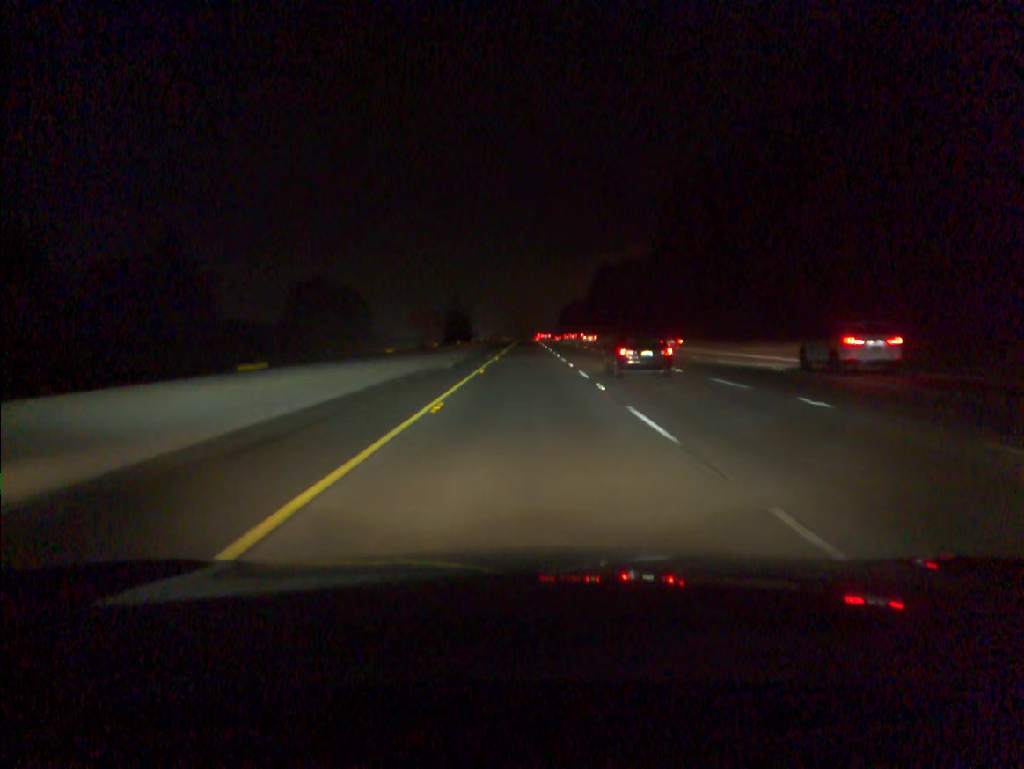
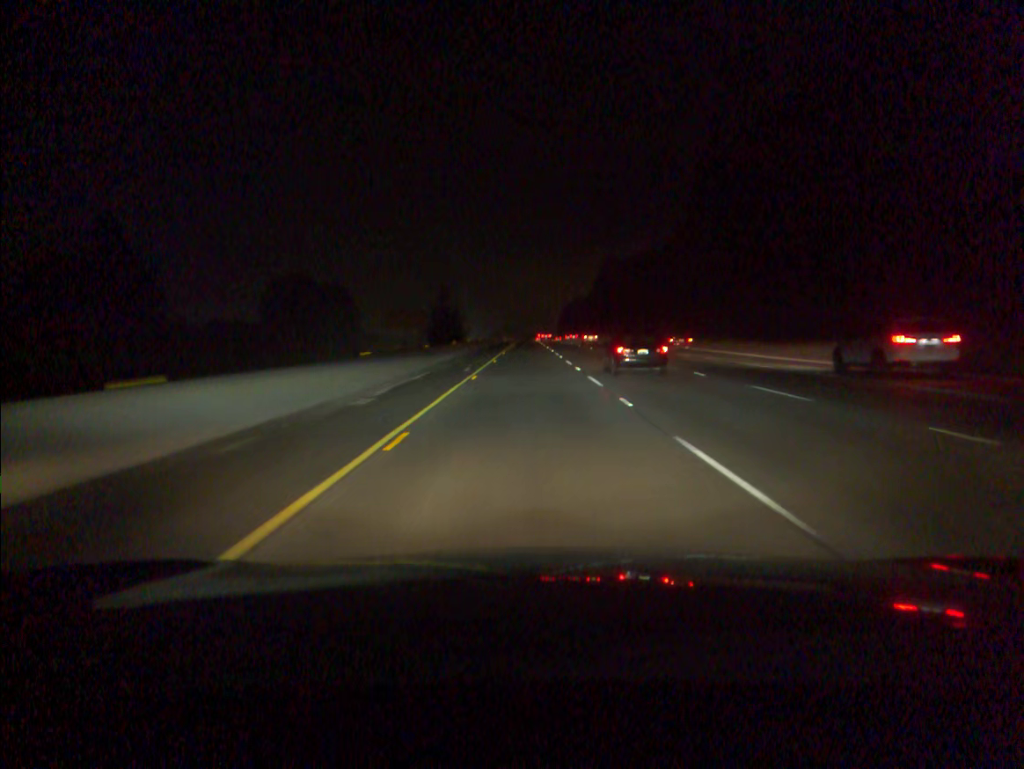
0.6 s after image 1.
(0.0, +19.0) m; 0°
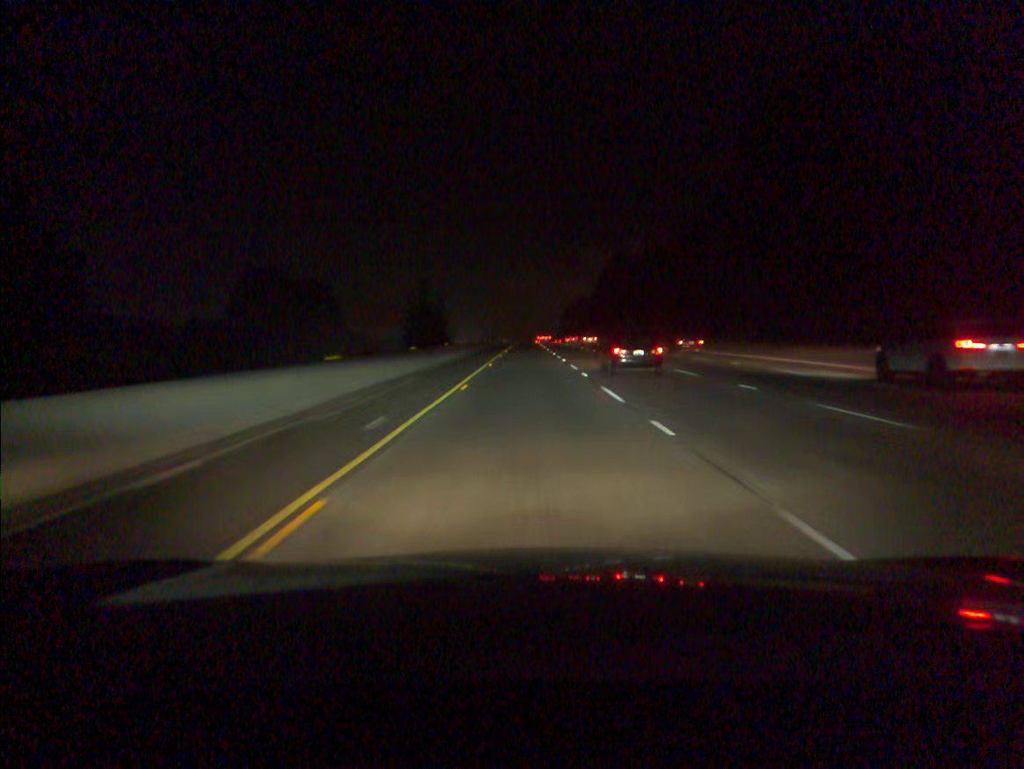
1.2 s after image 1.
(0.0, +19.0) m; 0°
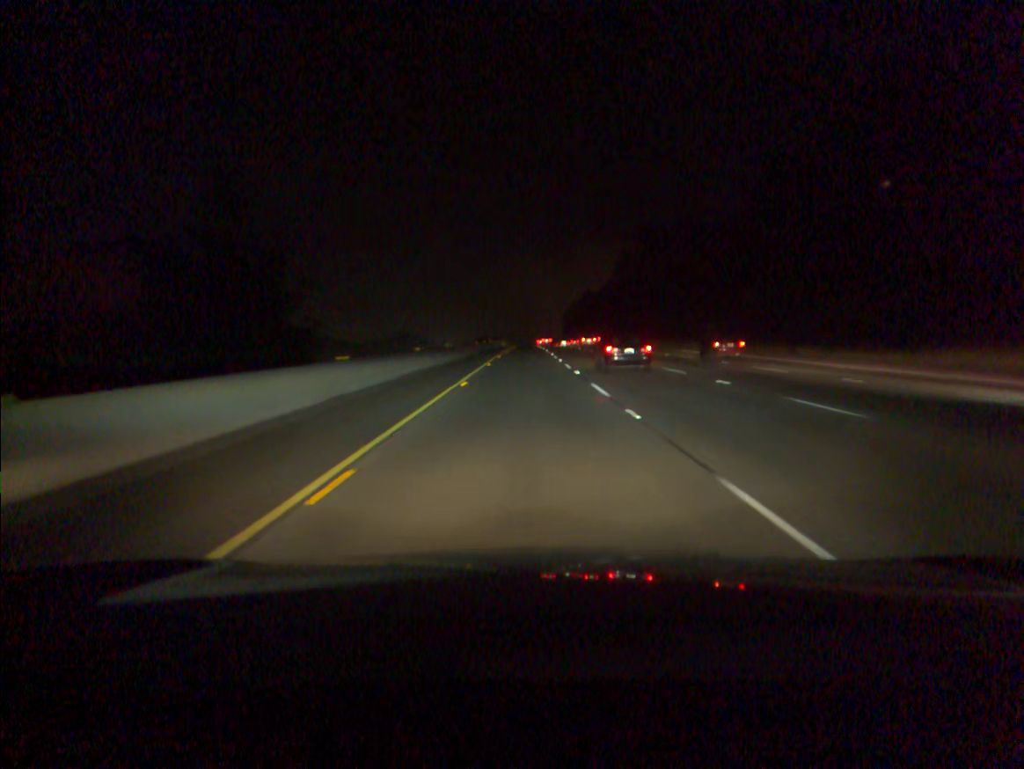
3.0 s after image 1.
(+0.1, +57.0) m; 0°
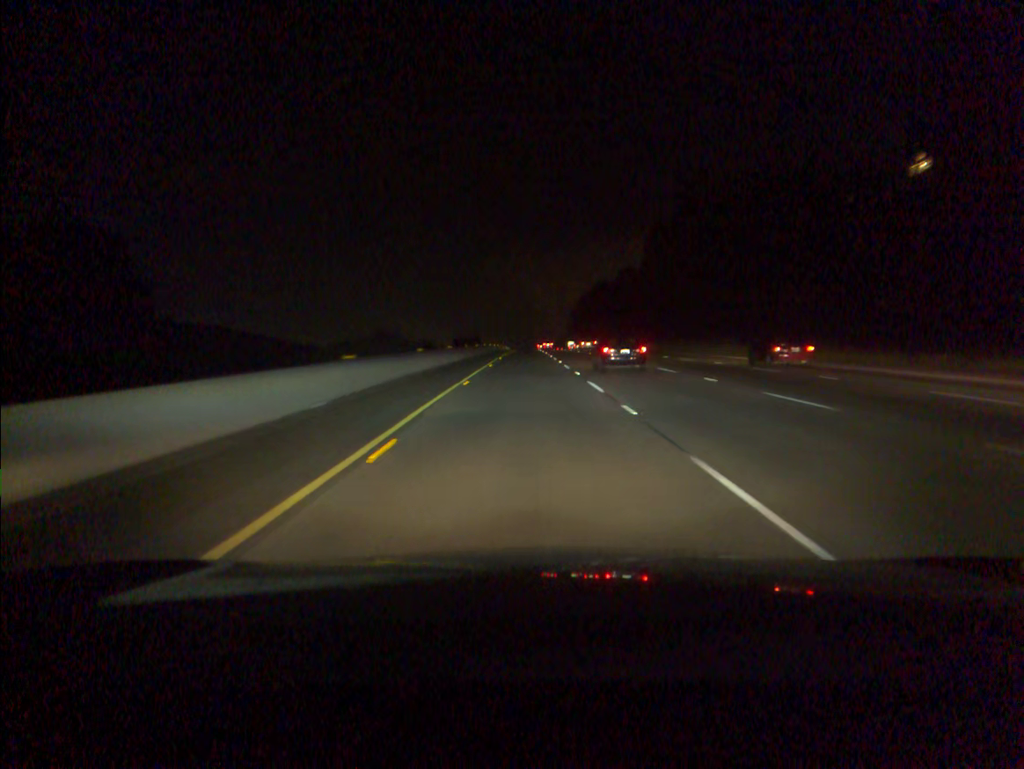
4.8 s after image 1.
(0.0, +57.1) m; 0°
